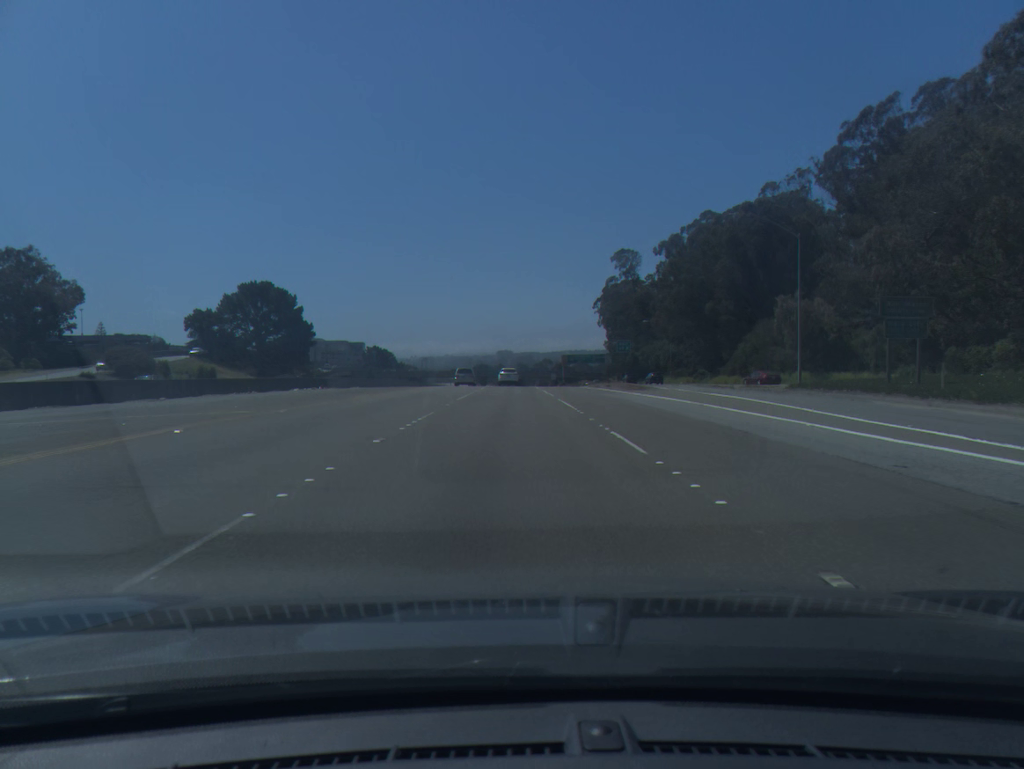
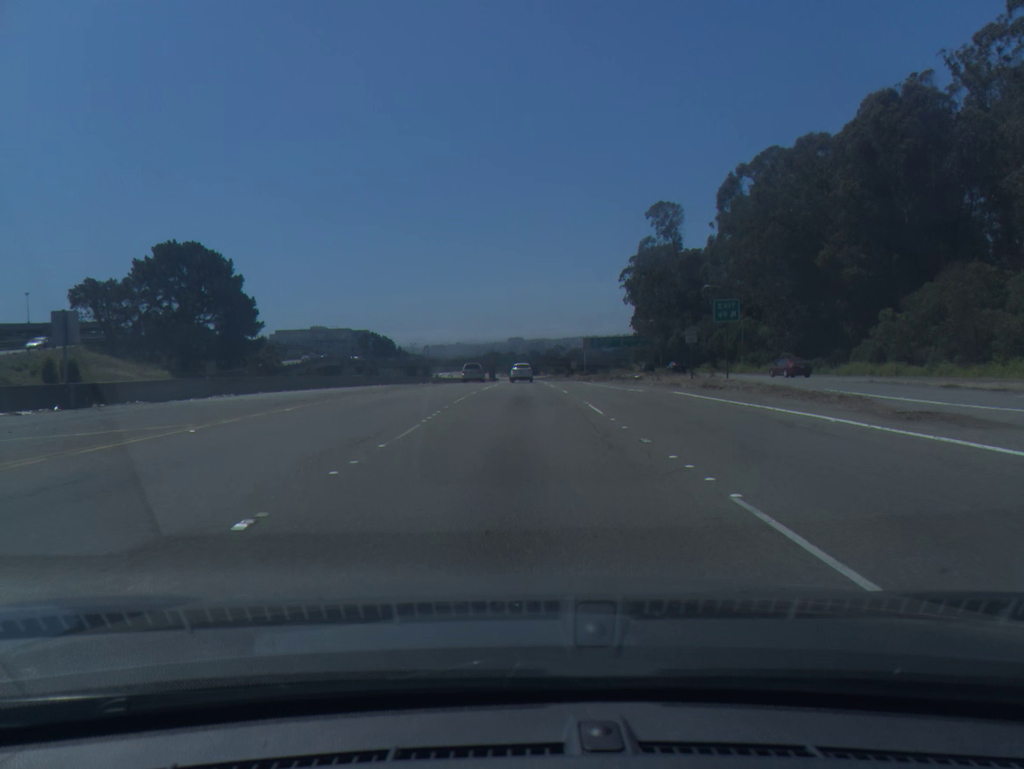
(-0.4, +35.7) m; -1°
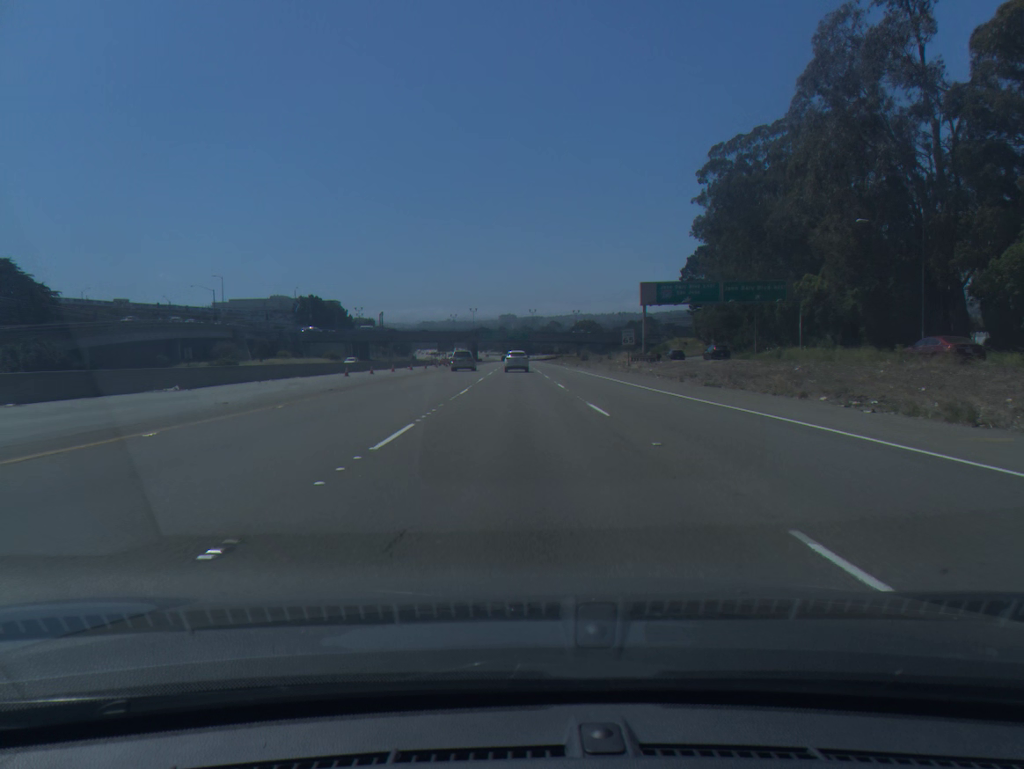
(+0.3, +89.2) m; +1°
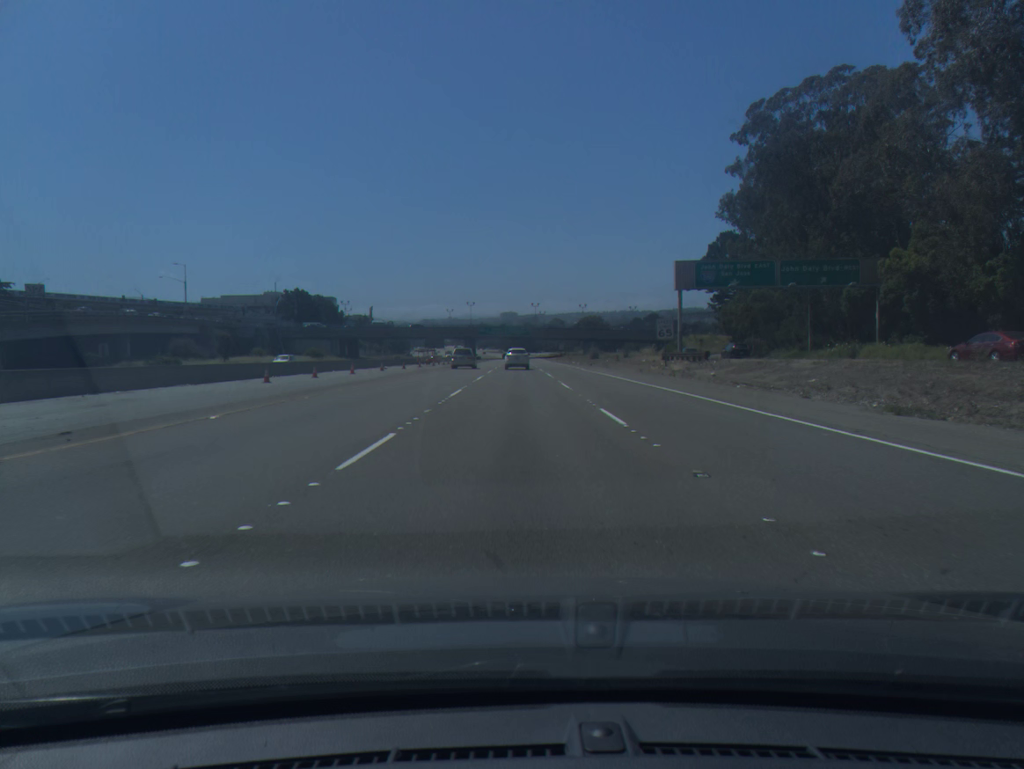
(0.0, +17.6) m; 0°
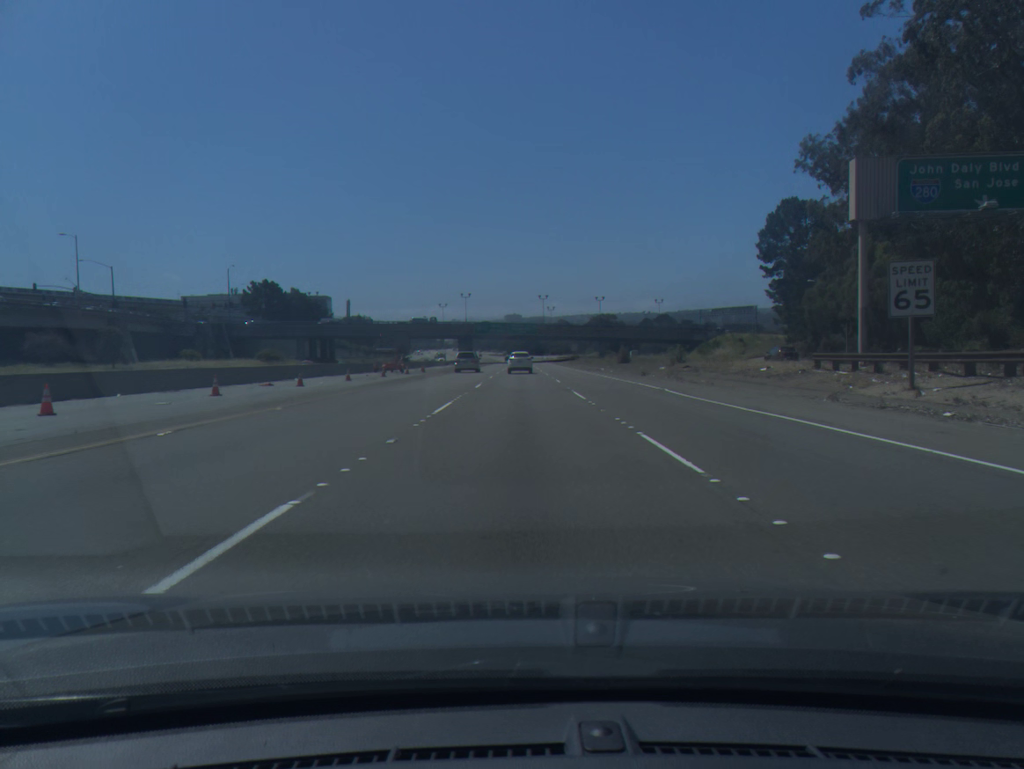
(-0.1, +35.0) m; 0°
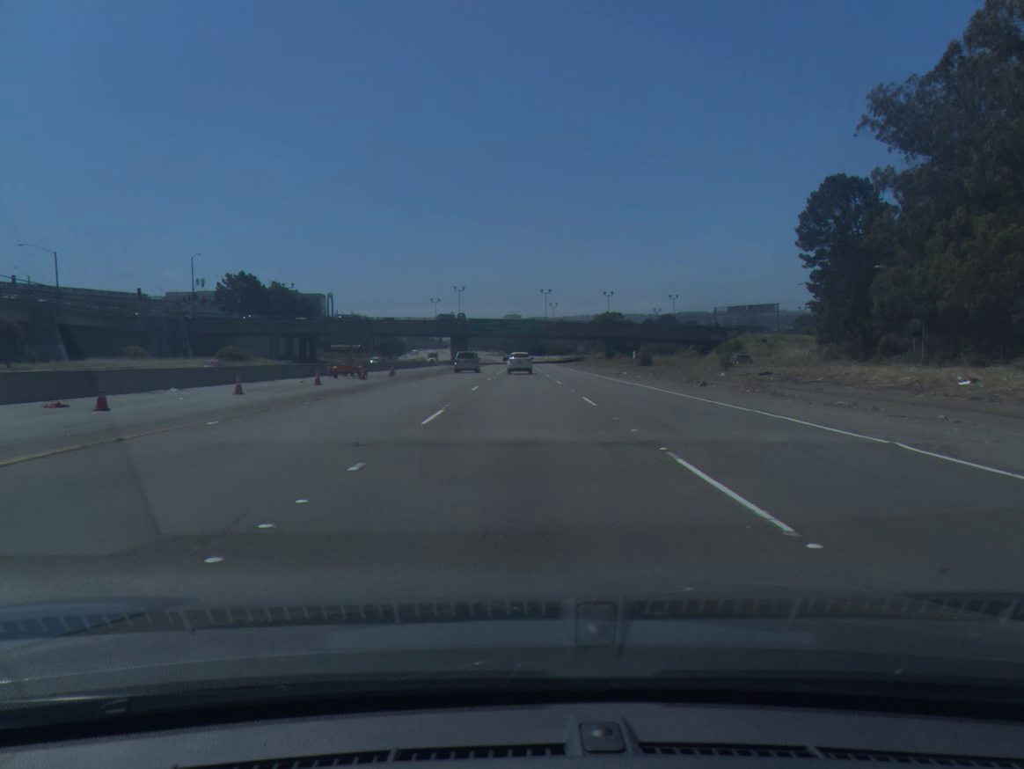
(0.0, +17.4) m; 0°
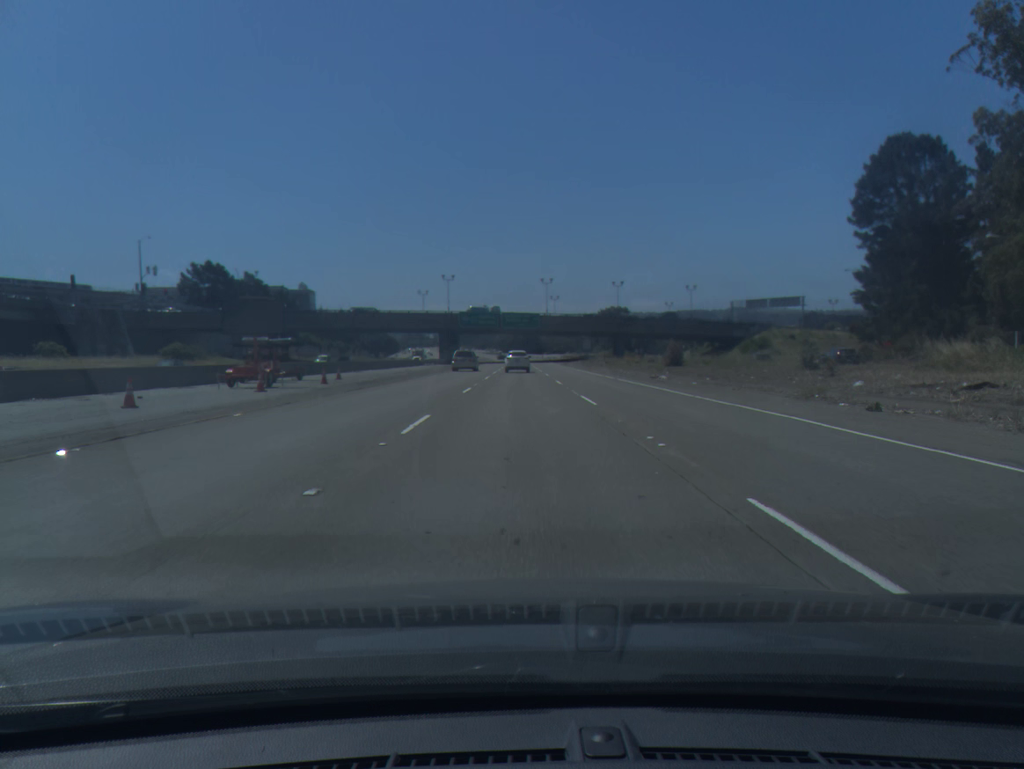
(0.0, +17.3) m; 0°
